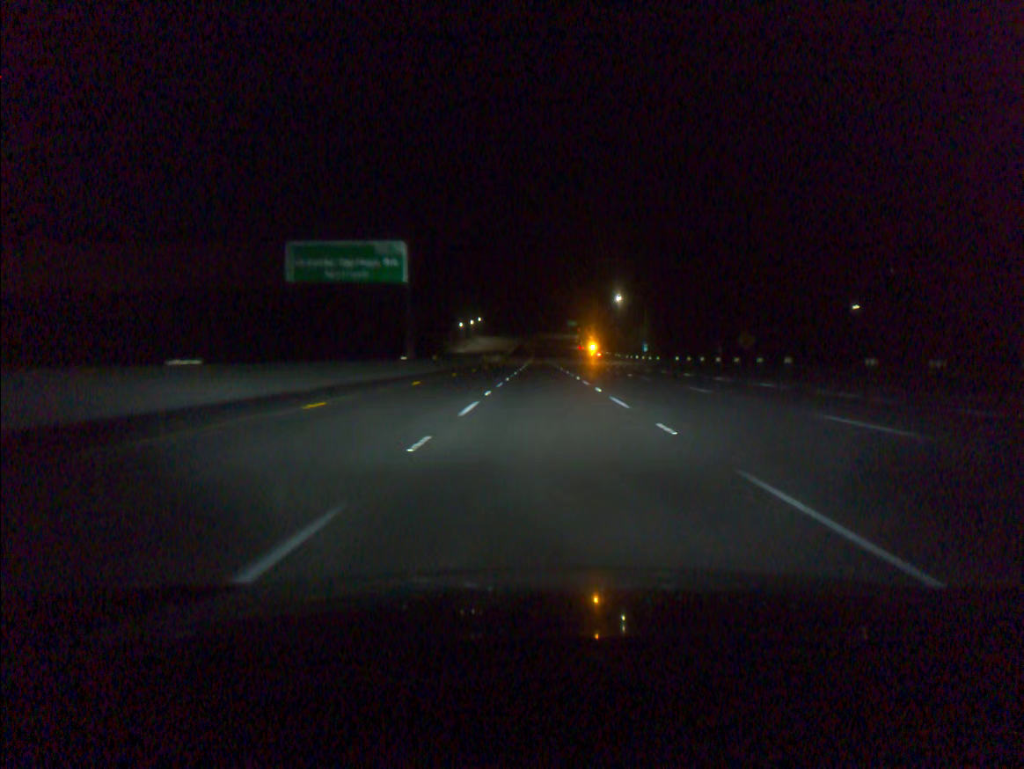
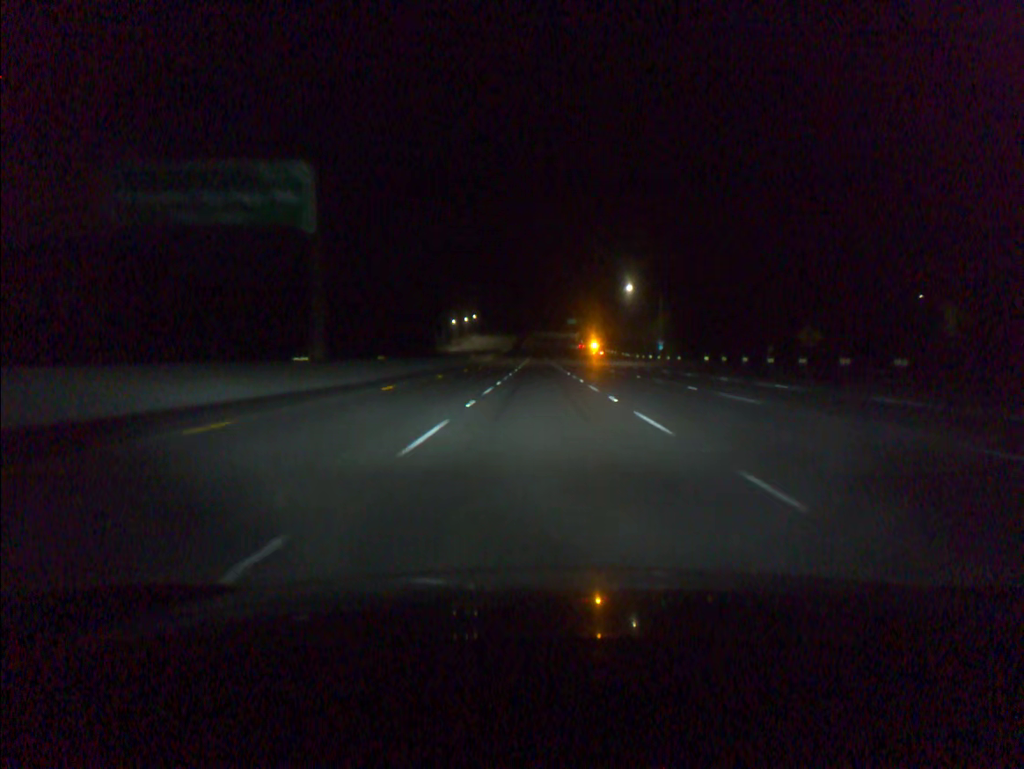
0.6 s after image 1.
(0.0, +20.3) m; 0°
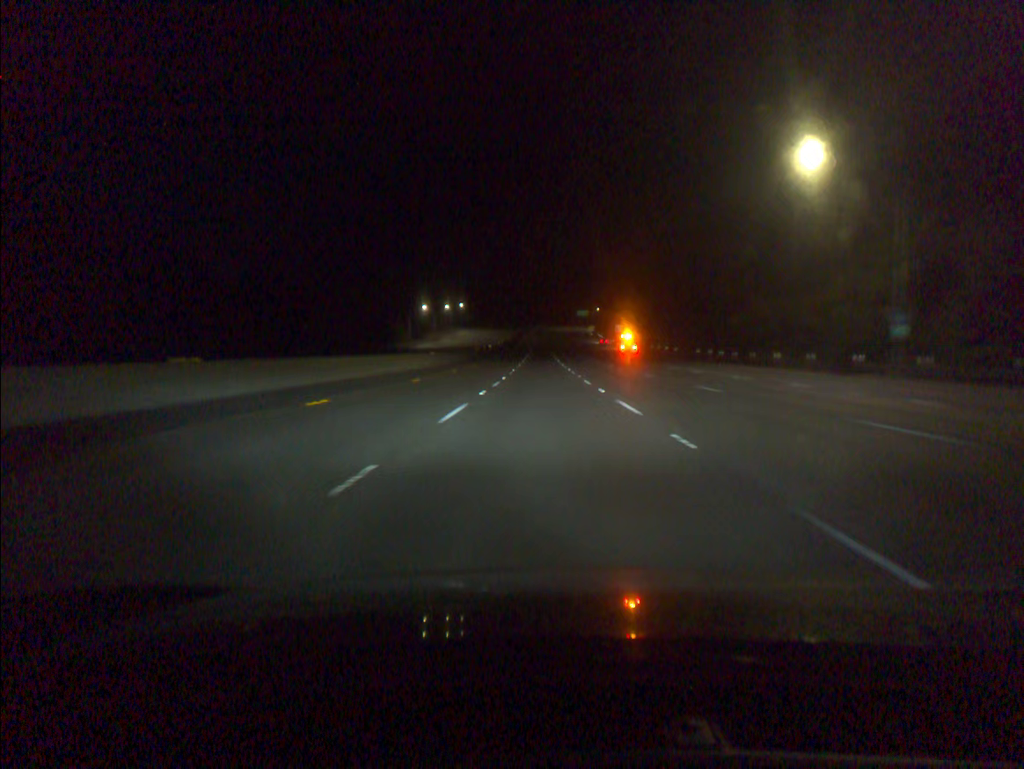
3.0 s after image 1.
(-0.1, +81.6) m; 0°
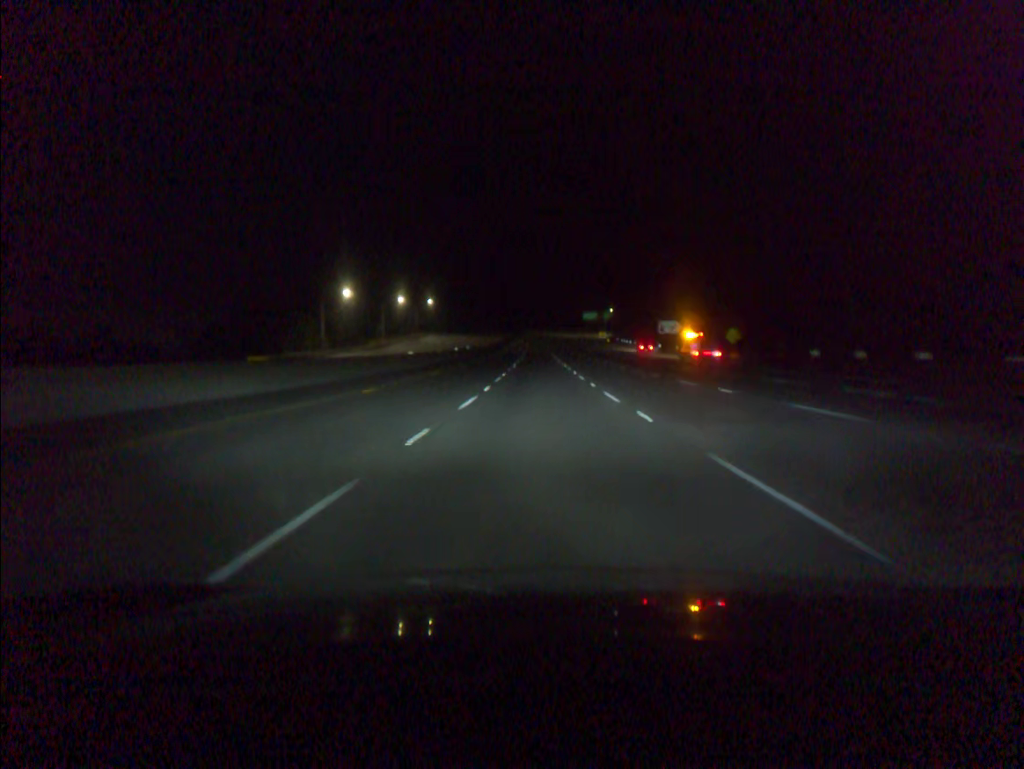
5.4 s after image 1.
(0.0, +81.7) m; 0°
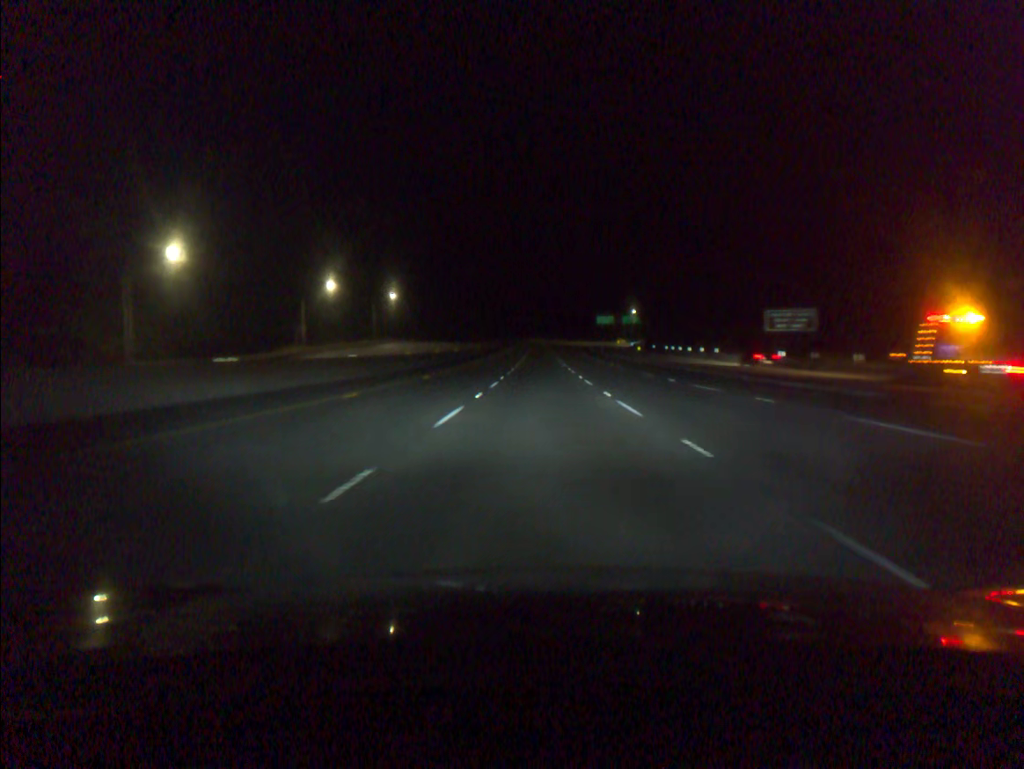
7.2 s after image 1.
(0.0, +61.0) m; 0°
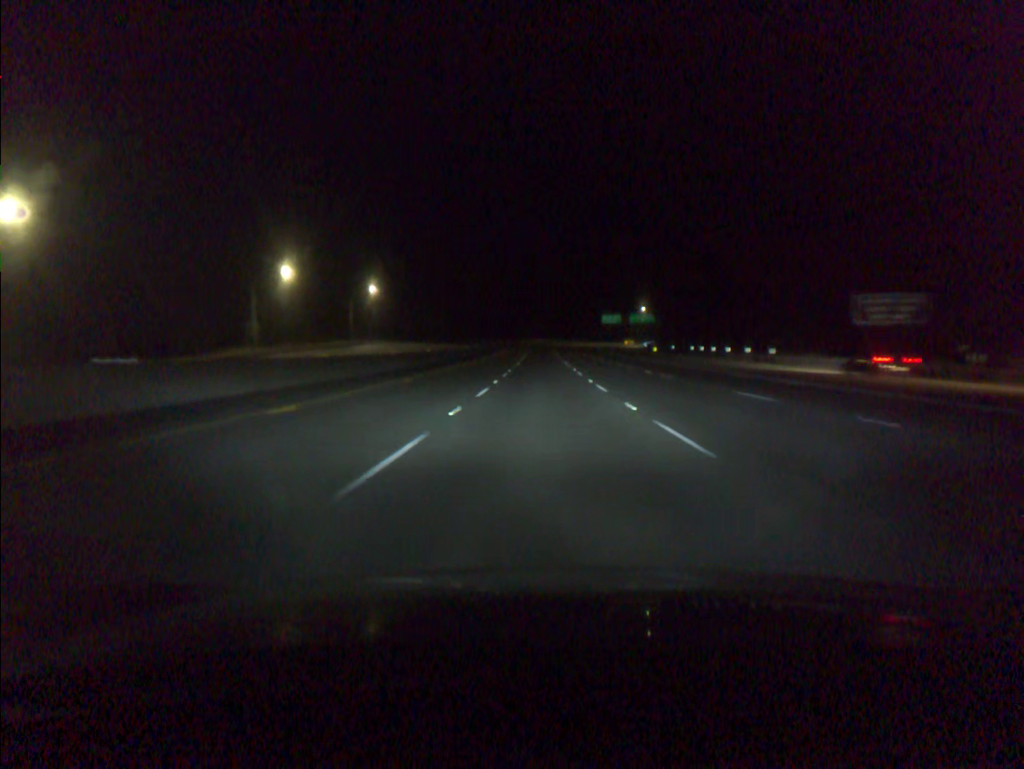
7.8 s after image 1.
(0.0, +20.2) m; 0°
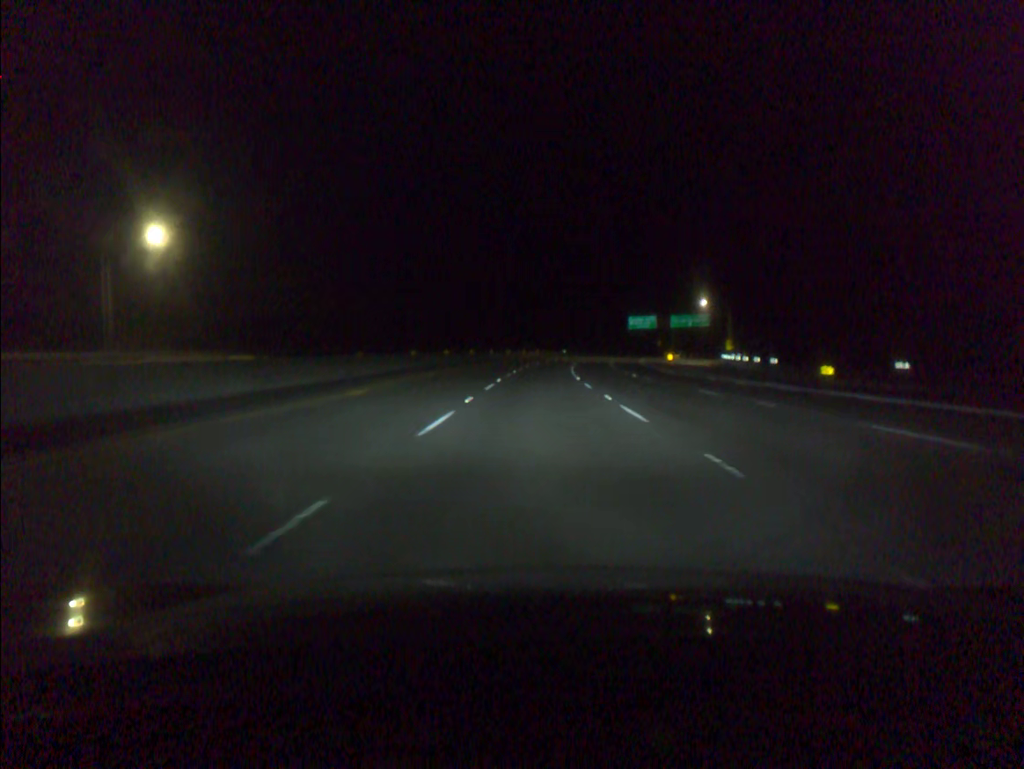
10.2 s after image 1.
(+0.2, +80.6) m; 0°
